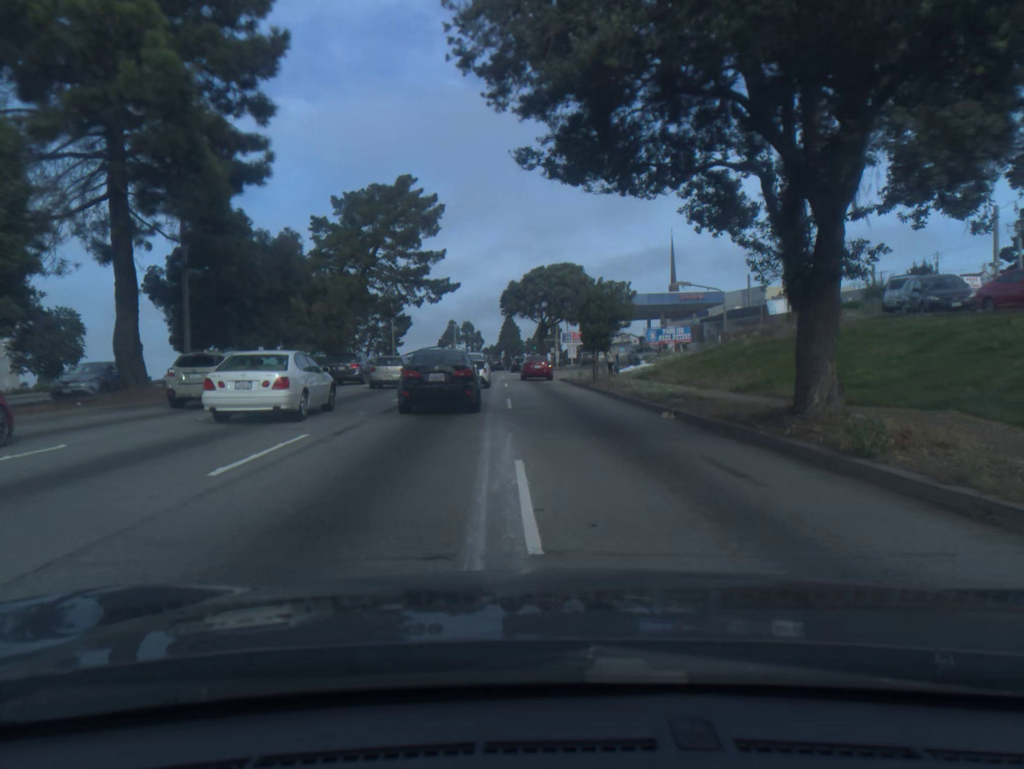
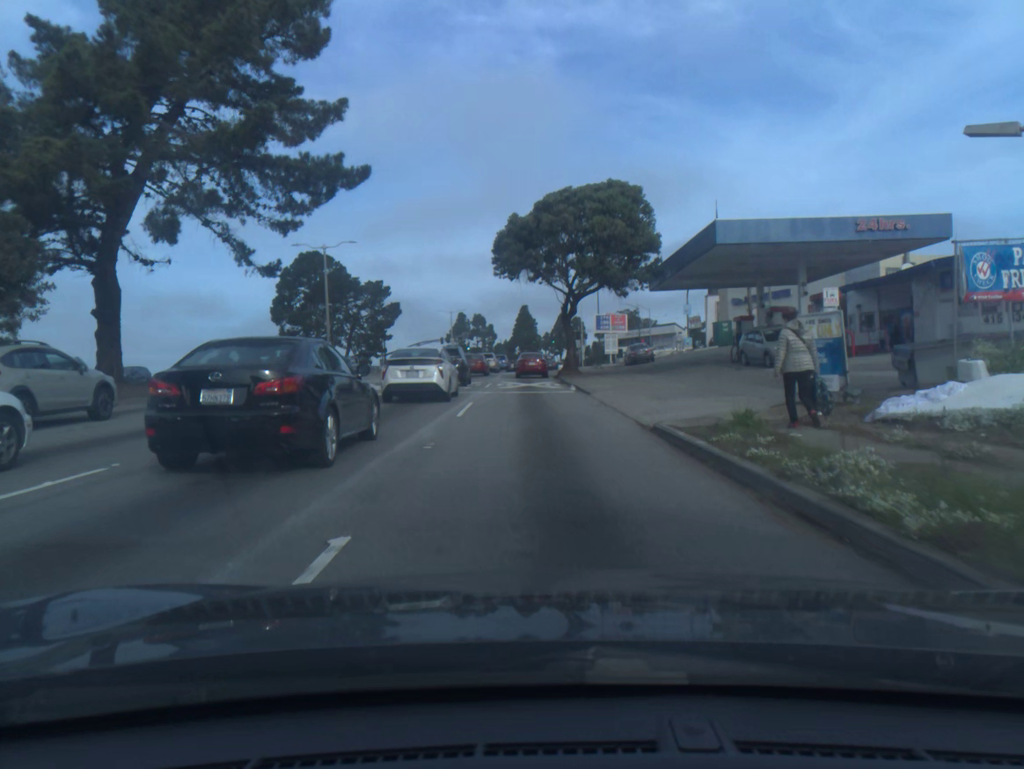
(-0.1, +32.8) m; -1°
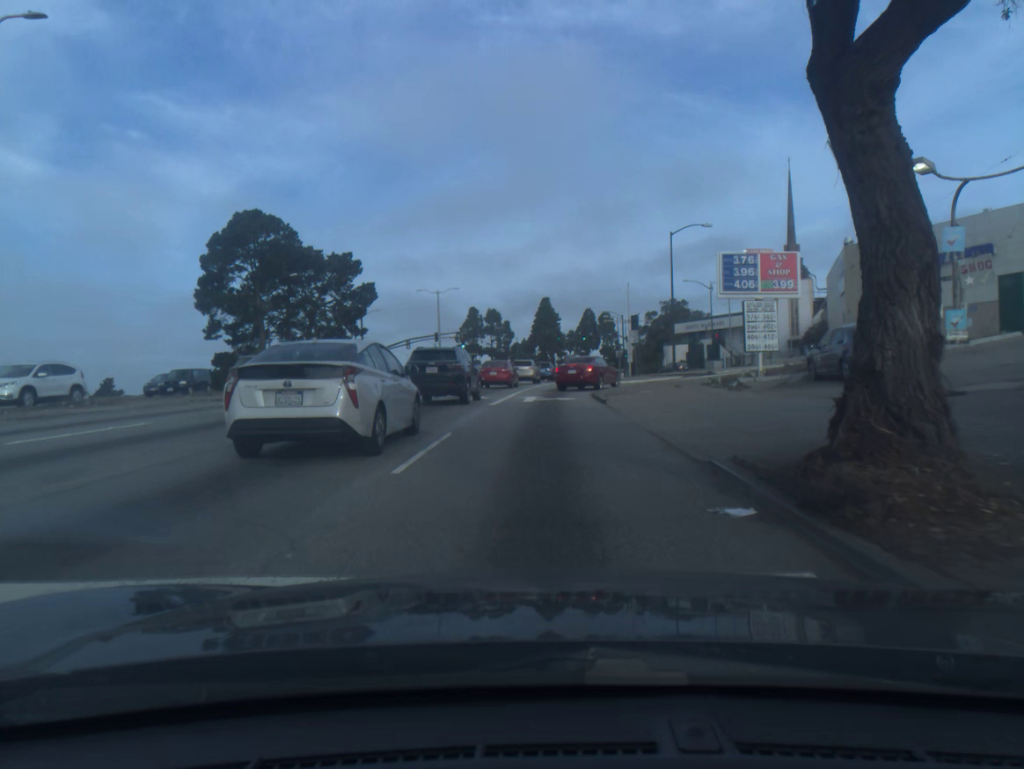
(-0.8, +36.7) m; -2°
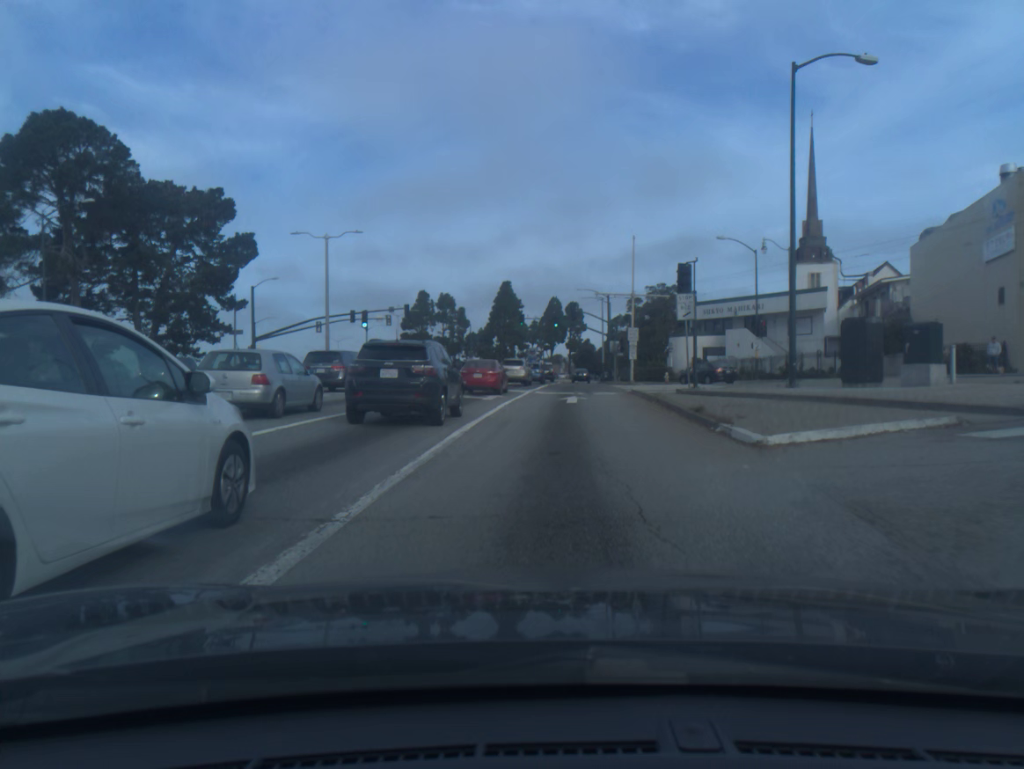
(+0.4, +30.2) m; +3°
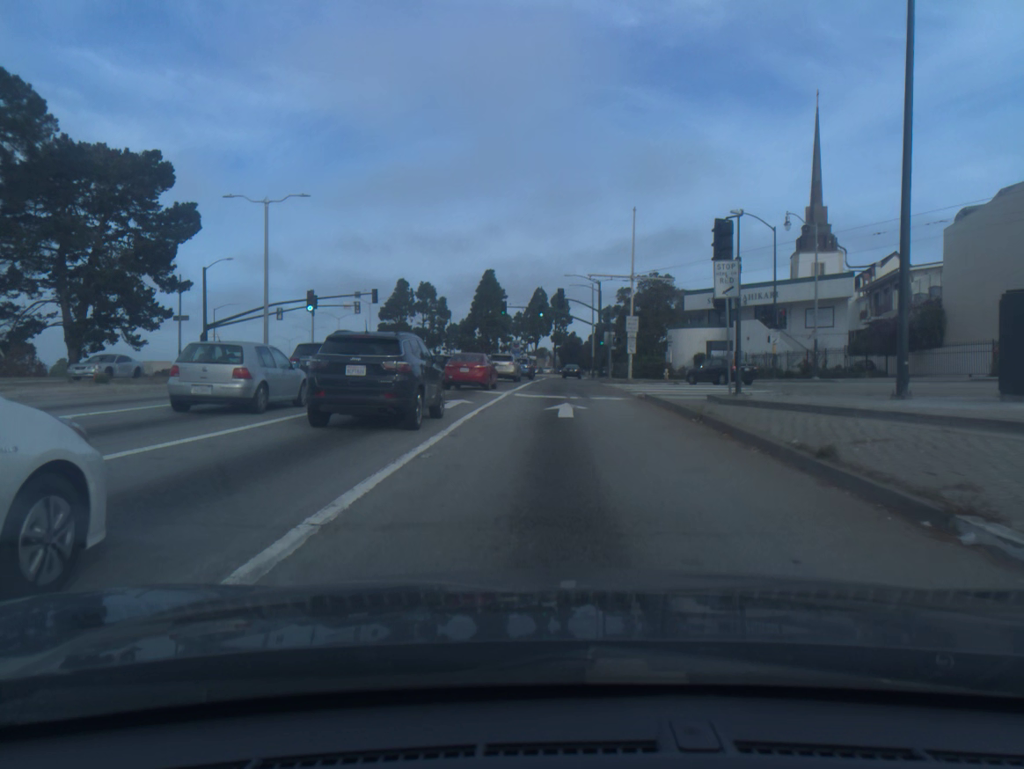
(+0.1, +7.9) m; +1°
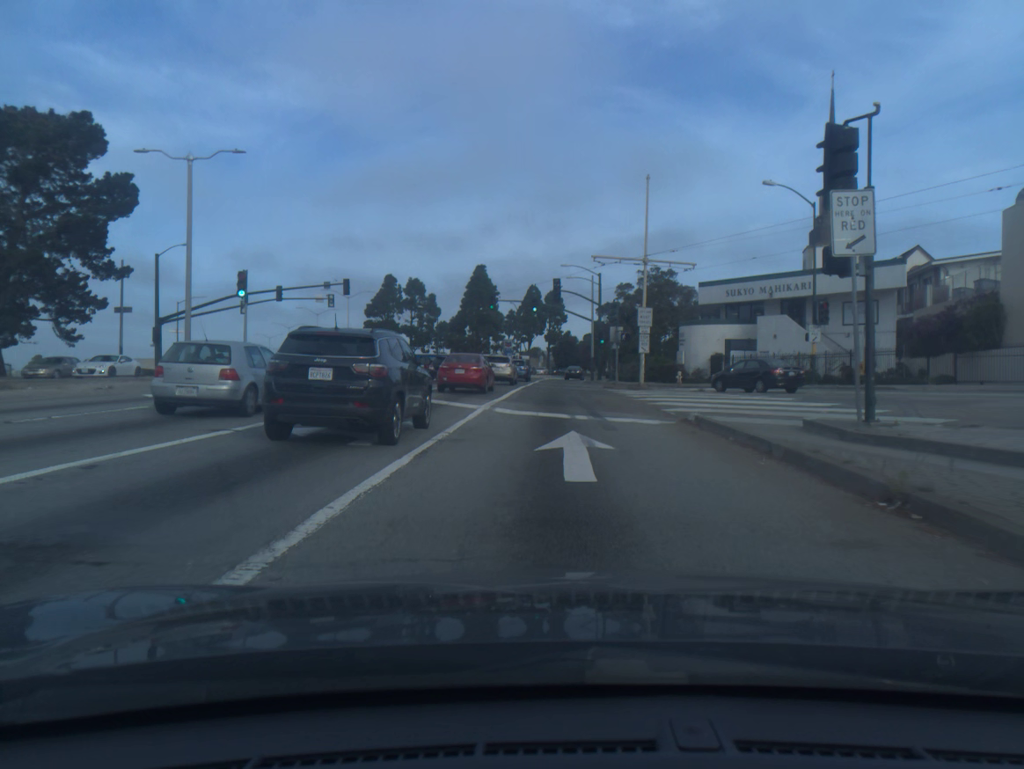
(0.0, +8.1) m; +1°
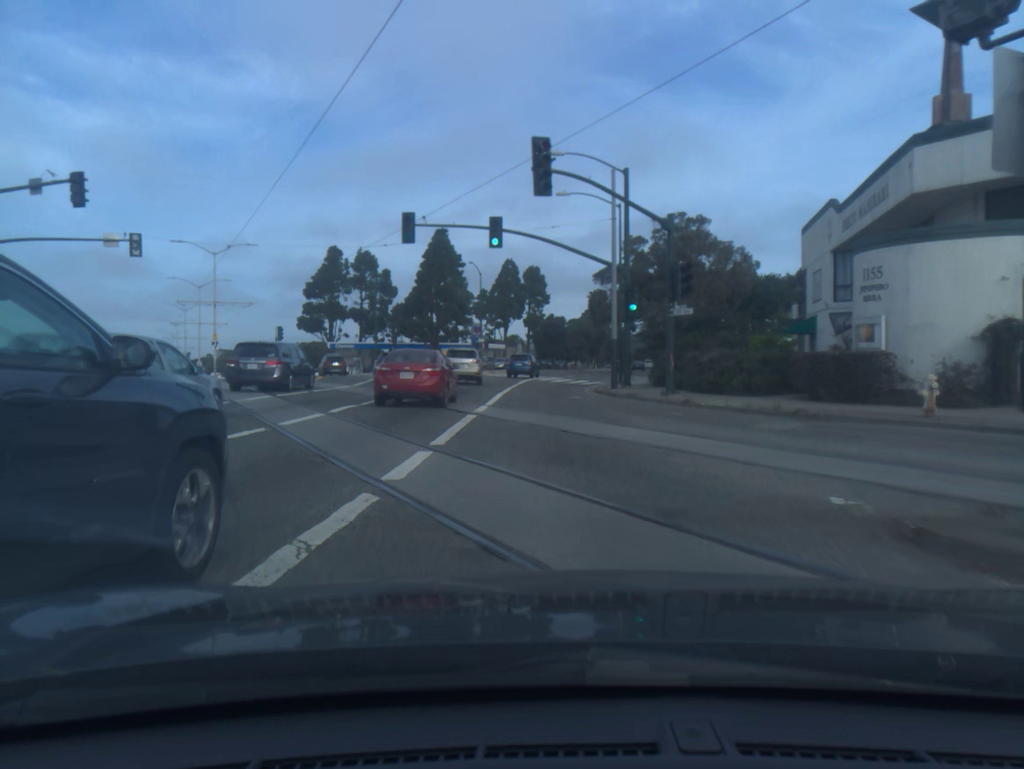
(+0.5, +34.5) m; +1°
